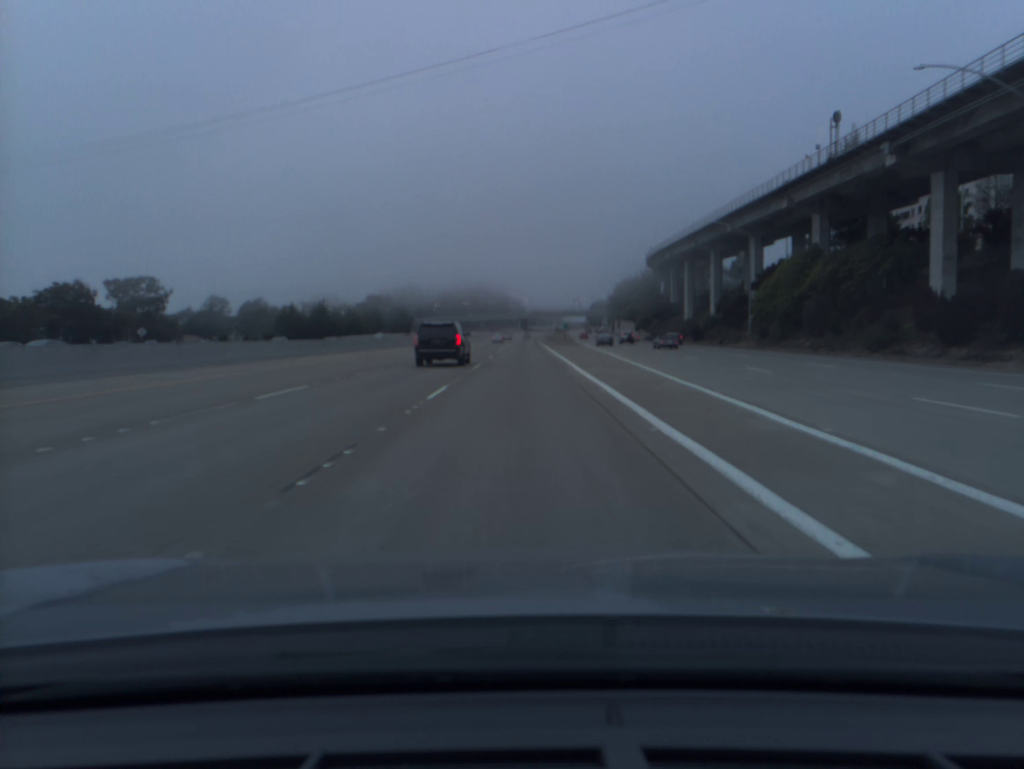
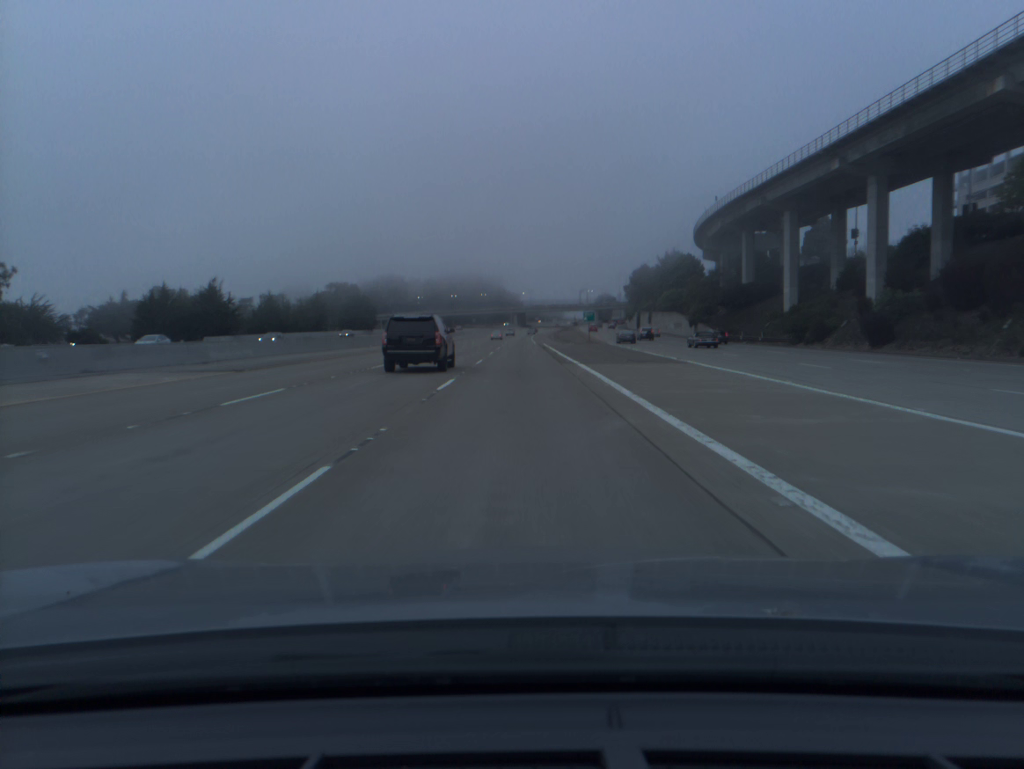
(+0.1, +56.0) m; 0°
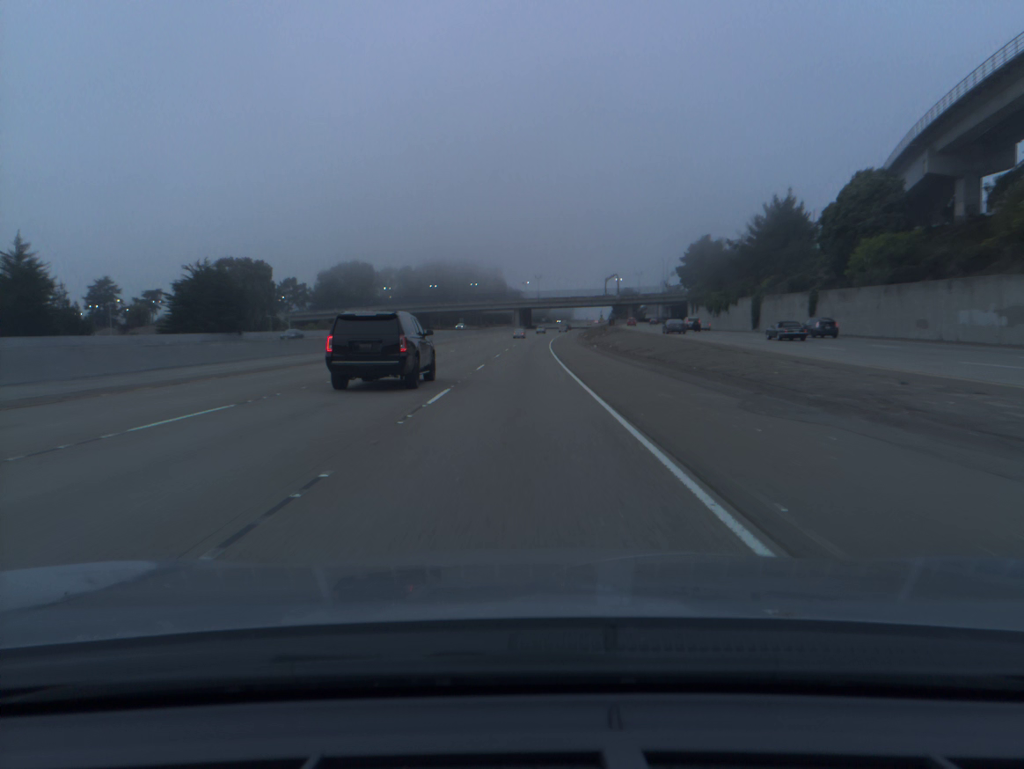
(0.0, +90.6) m; 0°
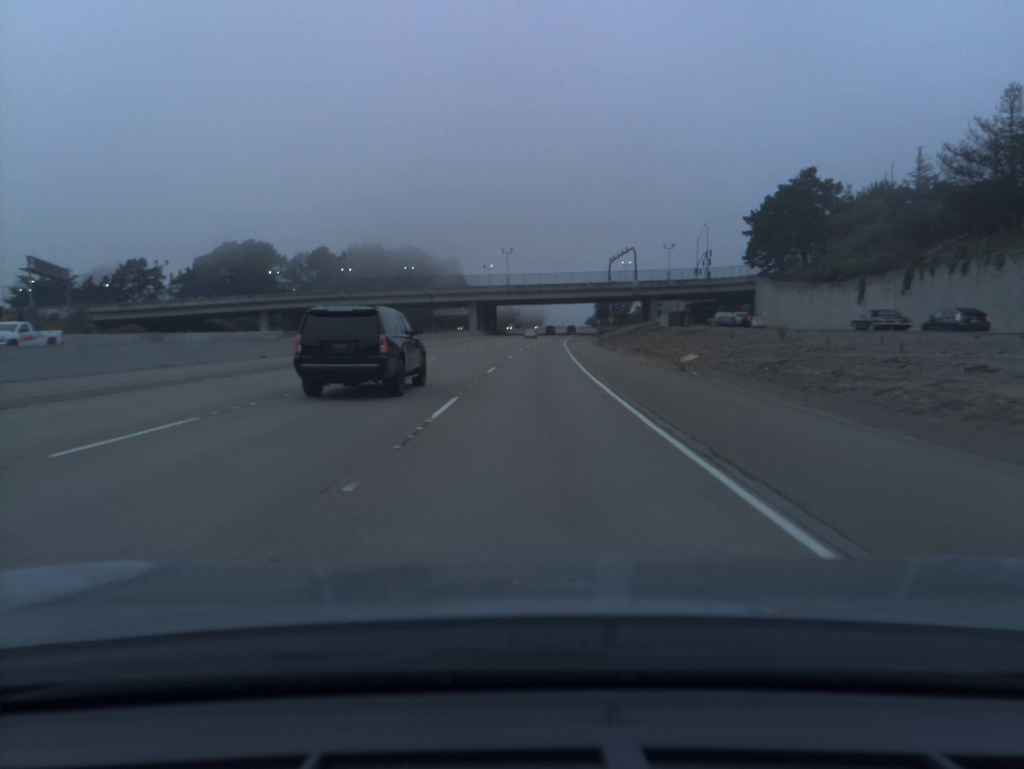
(+1.1, +89.7) m; +2°
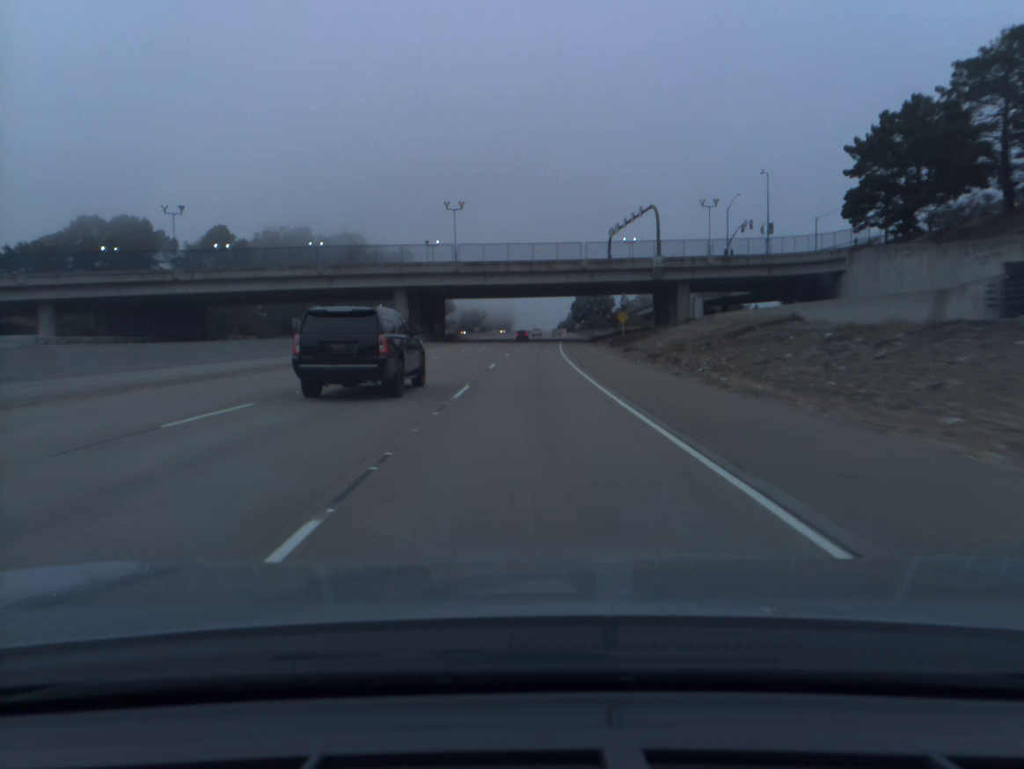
(+1.3, +54.0) m; +2°
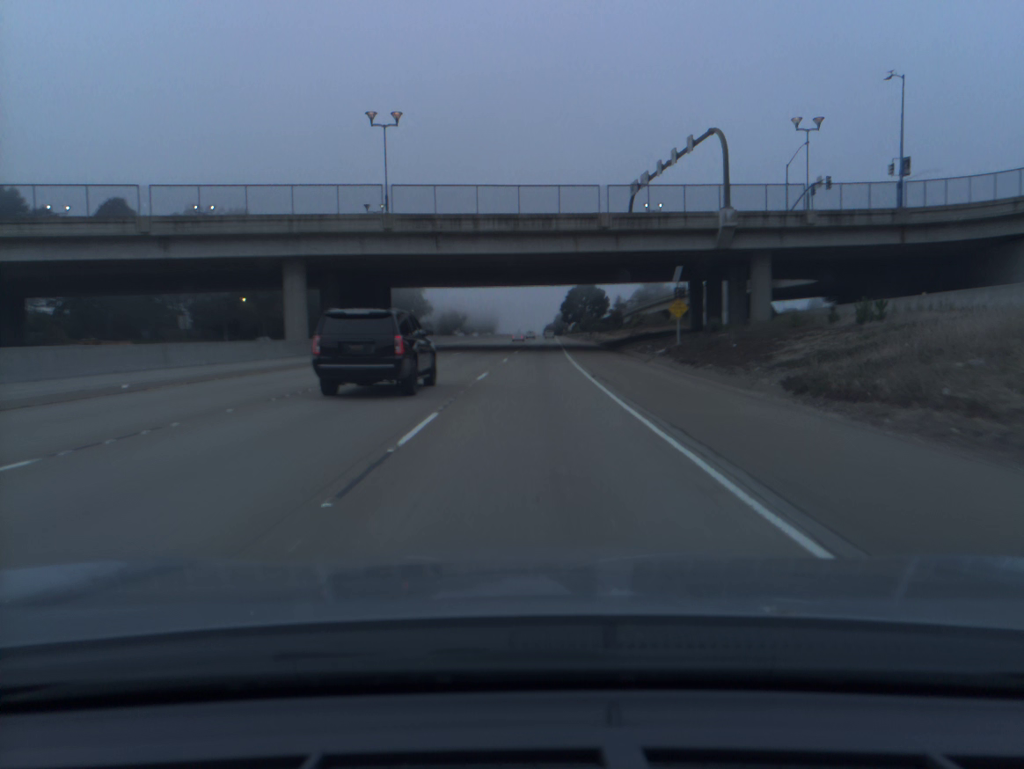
(+0.4, +36.1) m; +1°
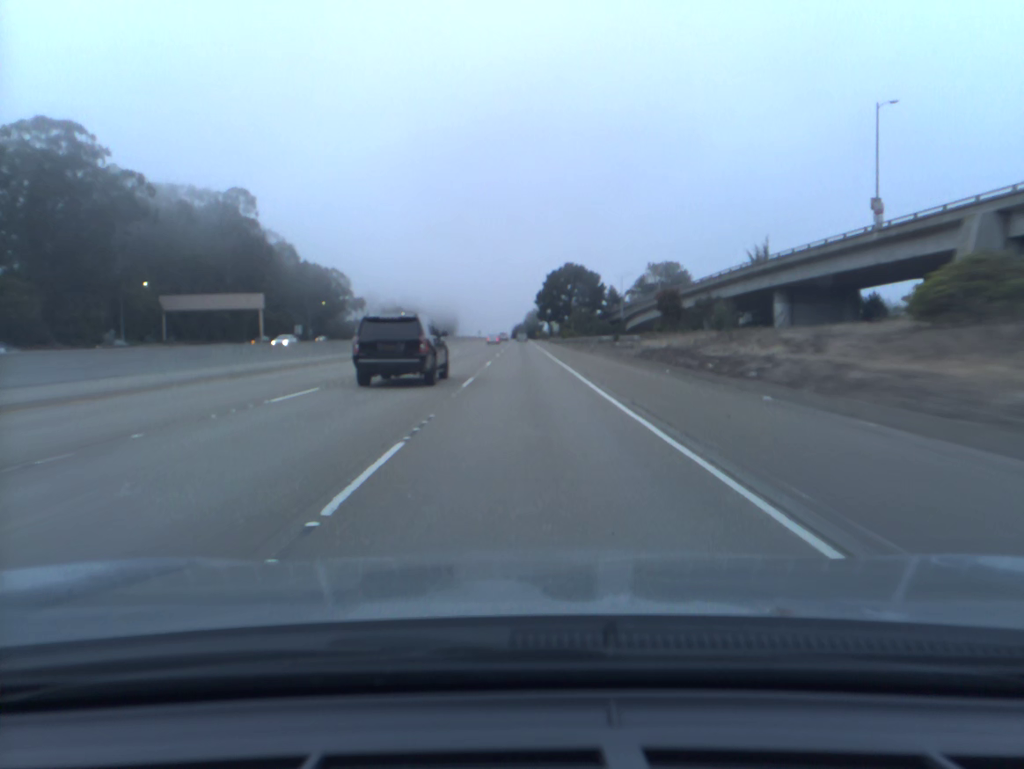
(+2.3, +90.5) m; +2°
